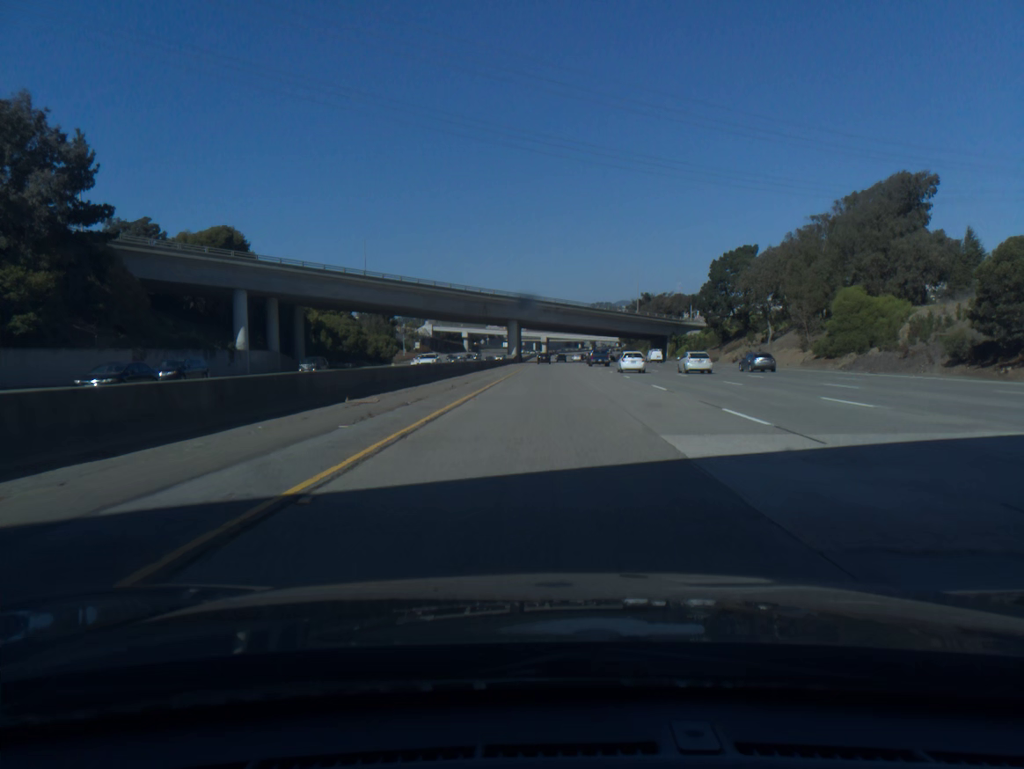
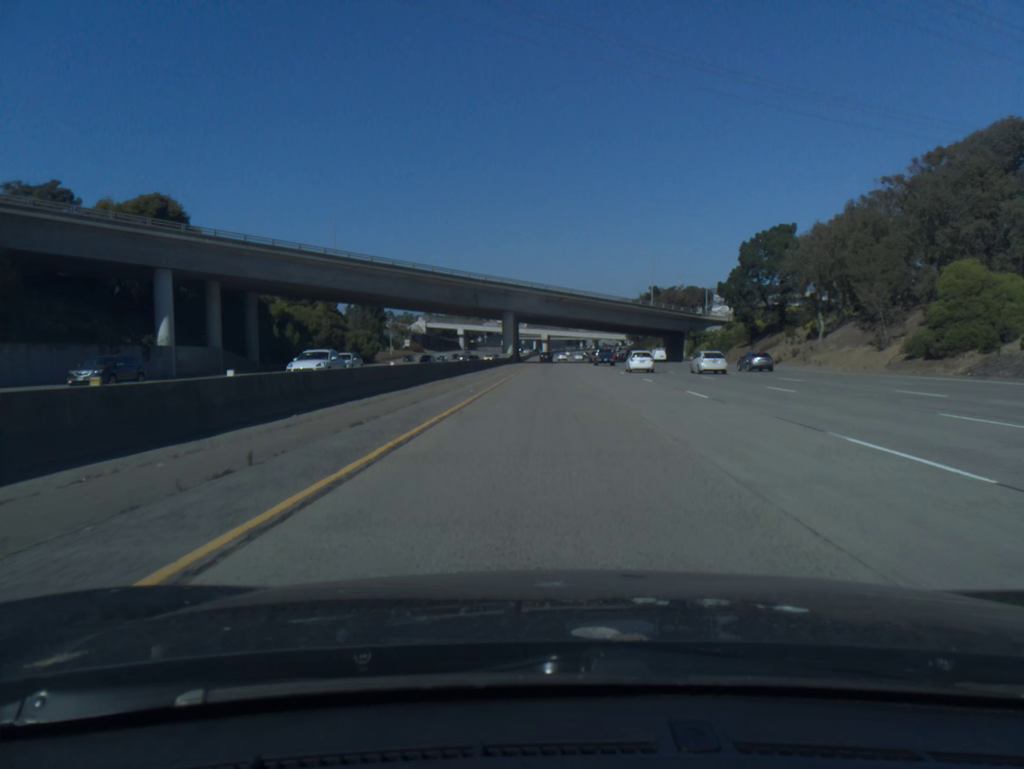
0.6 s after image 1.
(0.0, +19.5) m; 0°
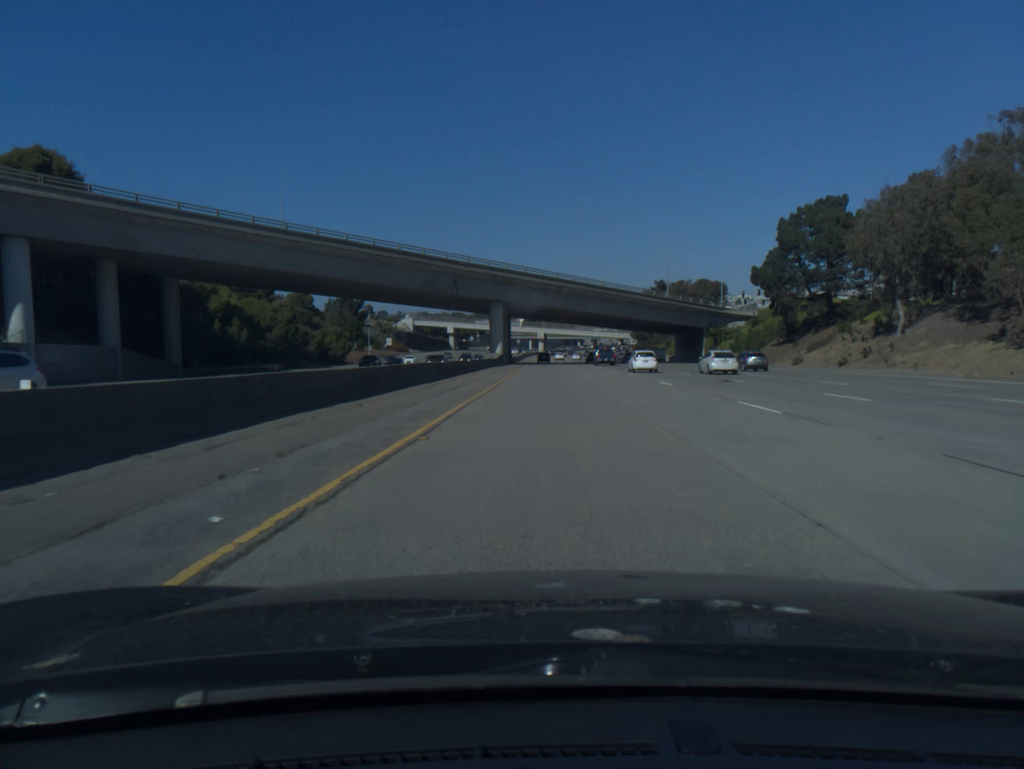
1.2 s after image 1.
(0.0, +19.6) m; 0°
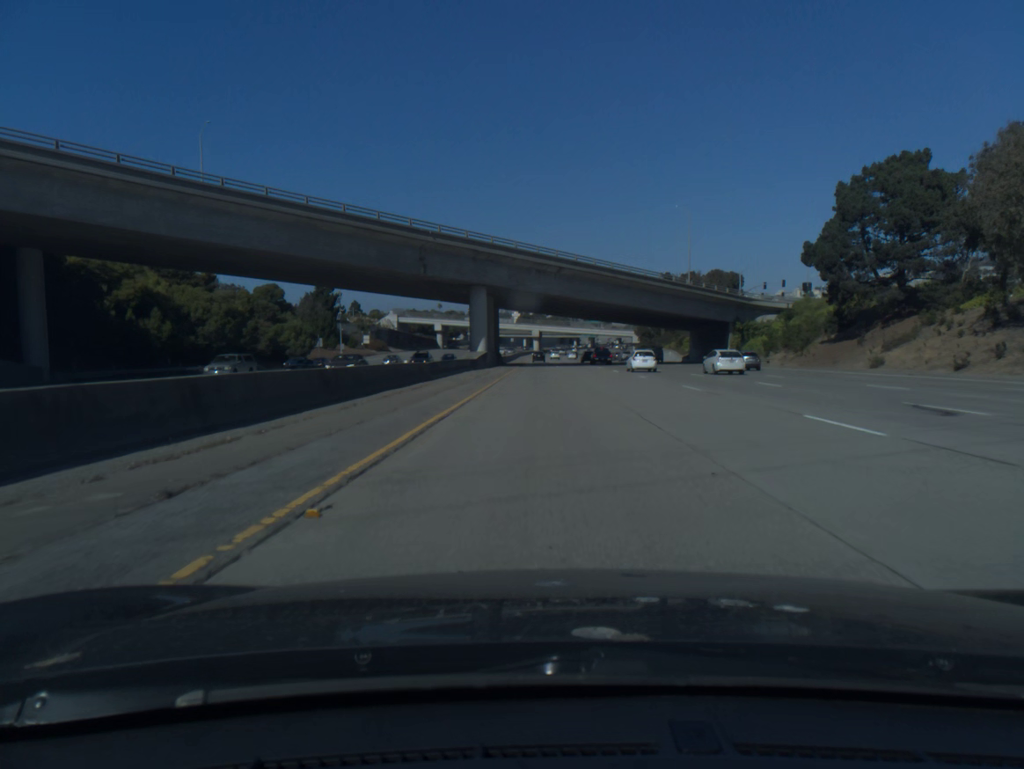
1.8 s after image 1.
(0.0, +19.8) m; 0°
